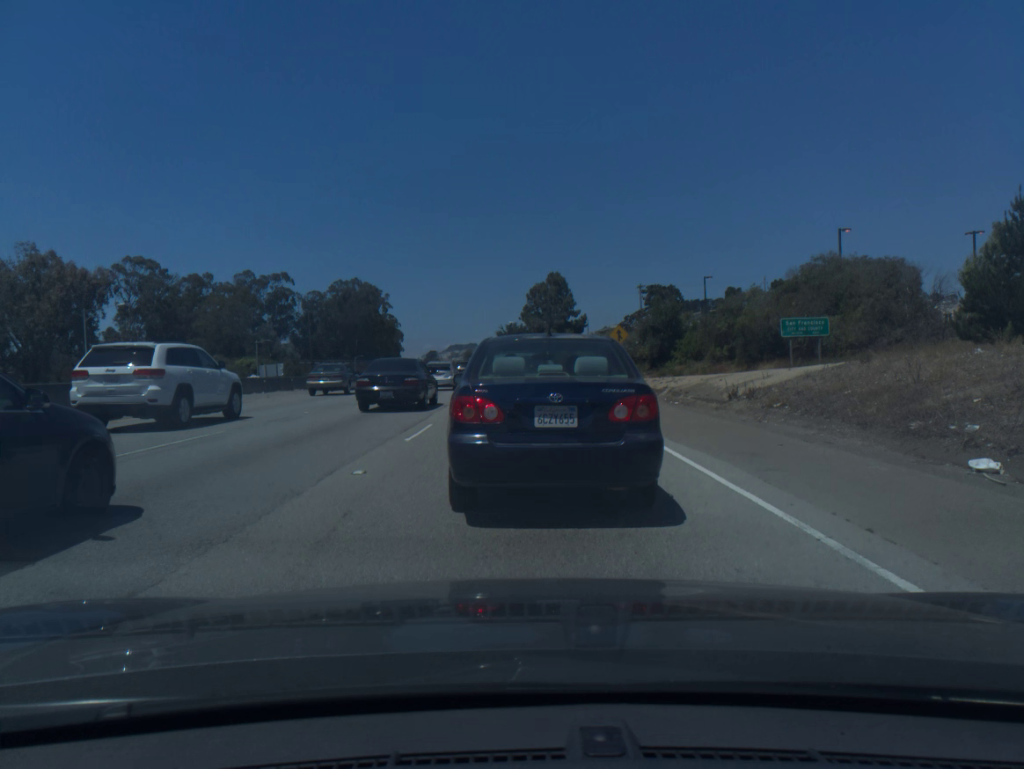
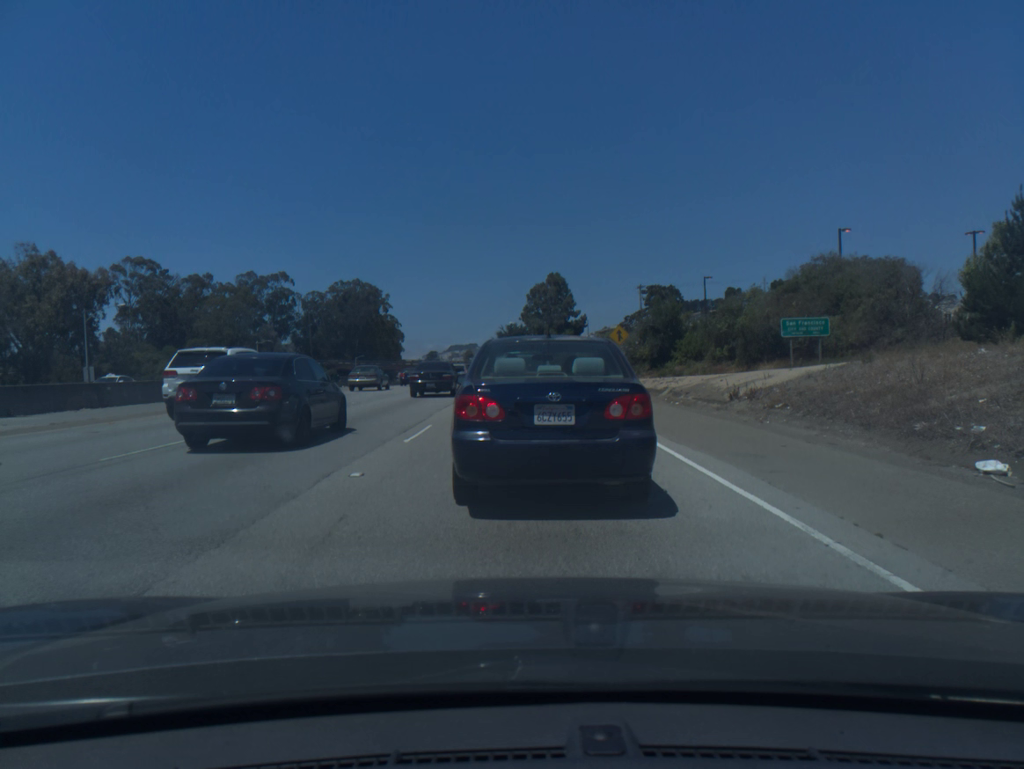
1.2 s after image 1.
(0.0, +0.2) m; 0°
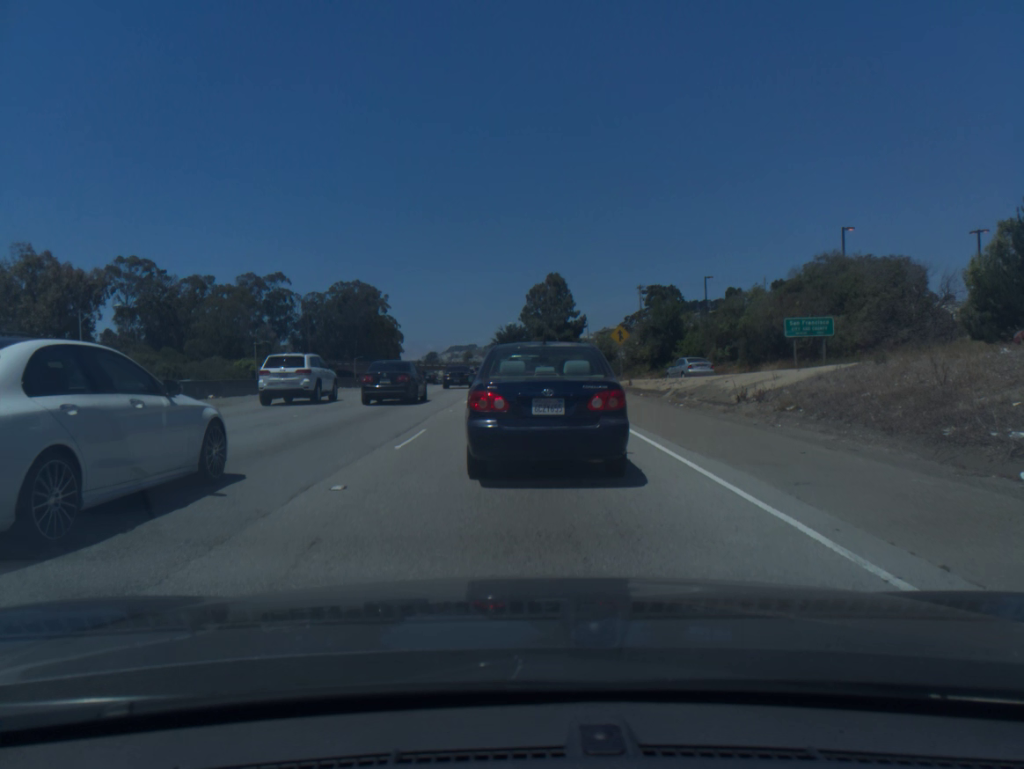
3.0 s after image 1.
(0.0, +0.8) m; 0°
